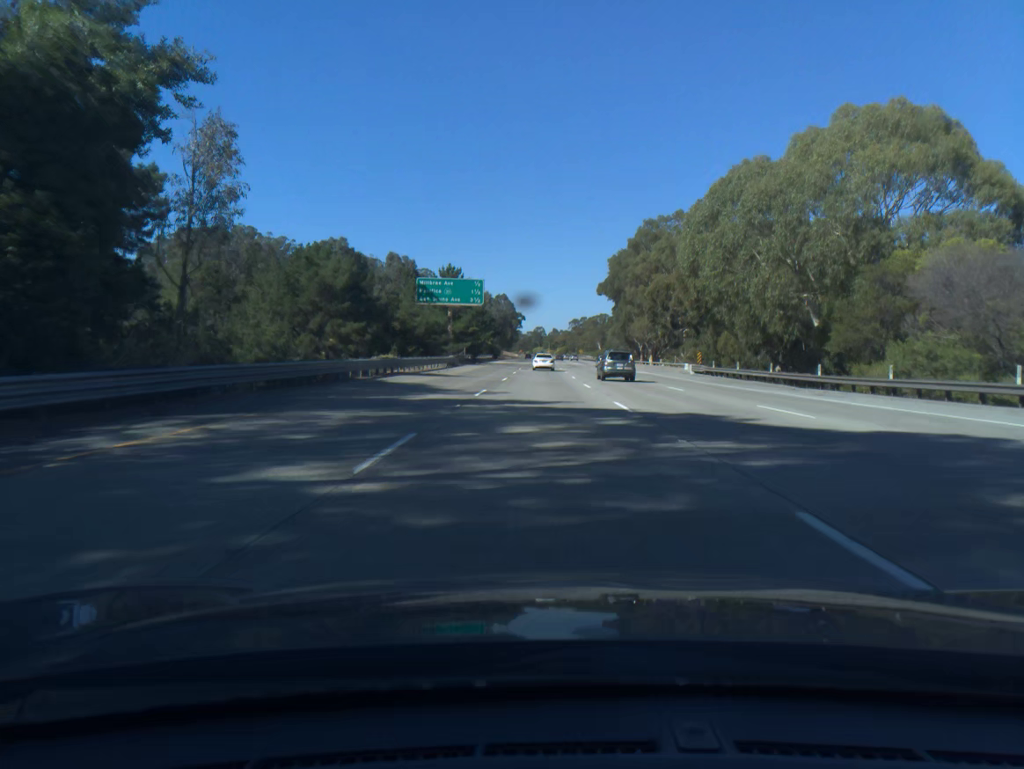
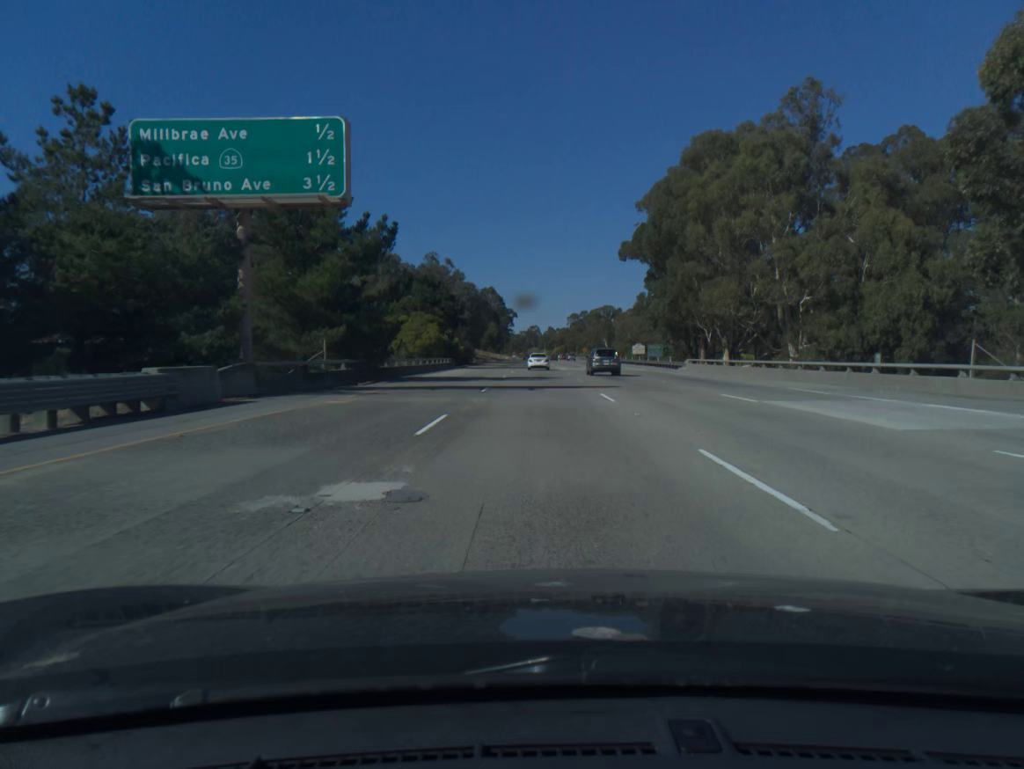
(-0.1, +54.6) m; 0°
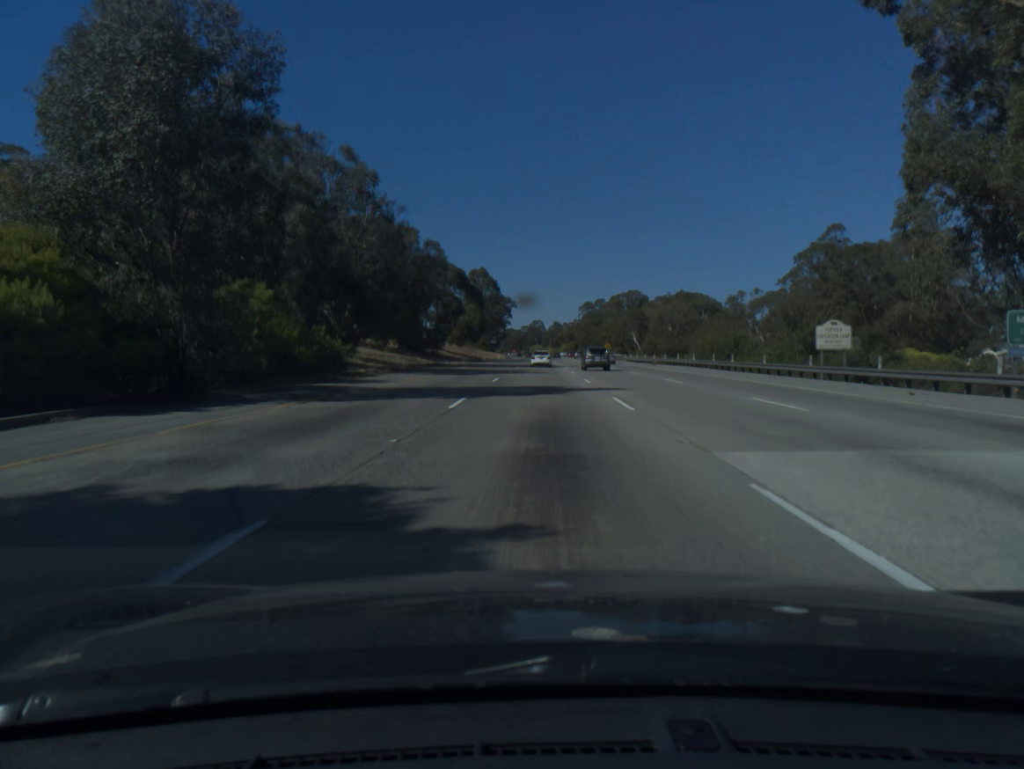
(-0.2, +75.9) m; 0°
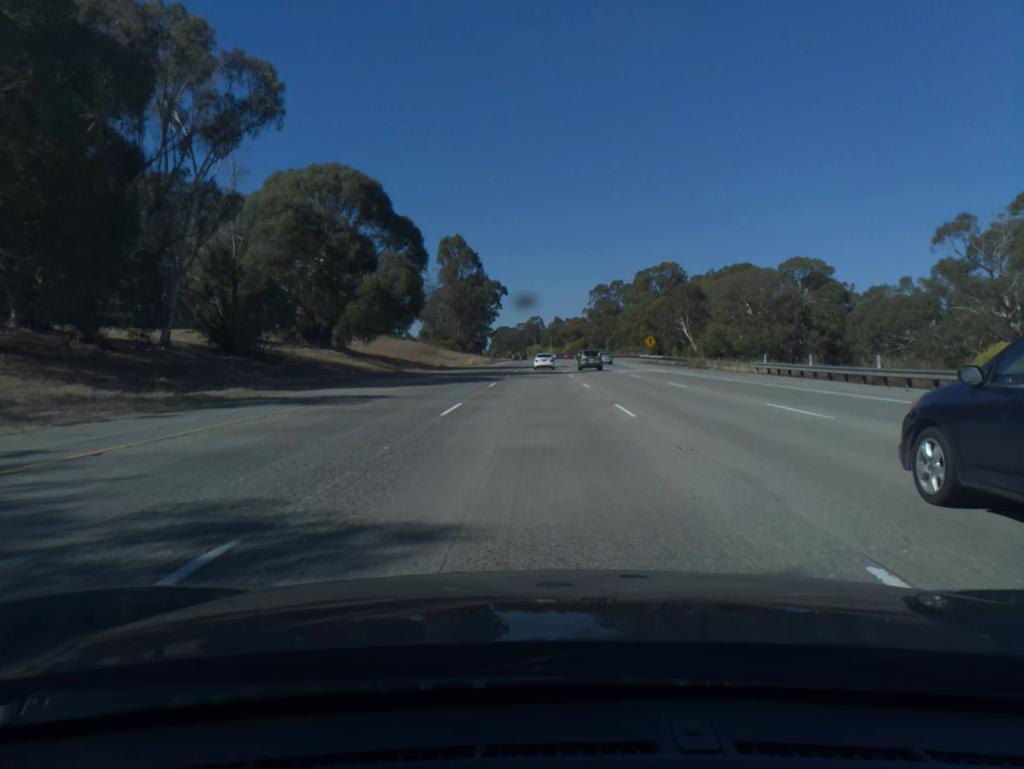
(+0.3, +74.3) m; 0°
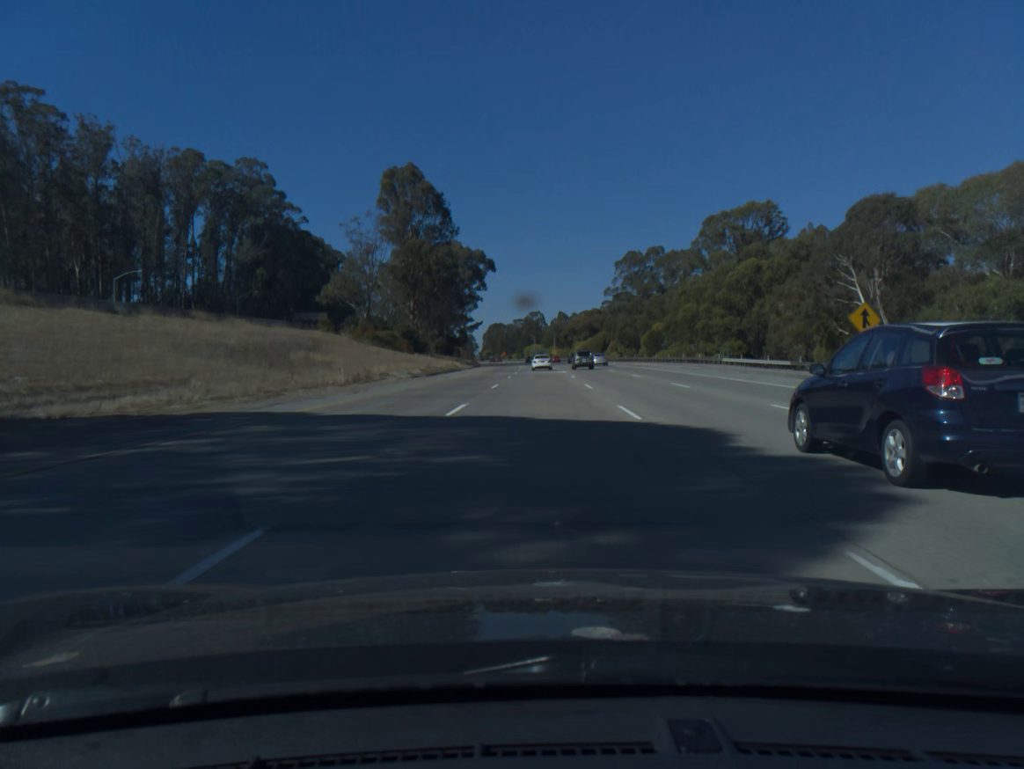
(-0.2, +73.2) m; 0°
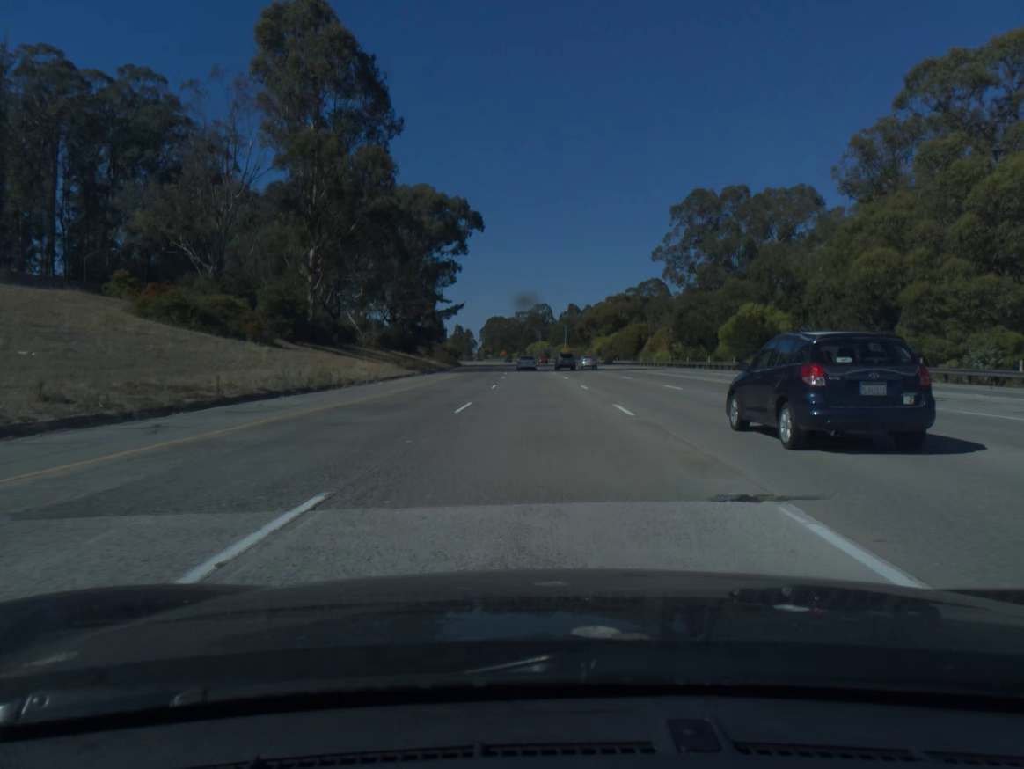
(0.0, +57.0) m; 0°
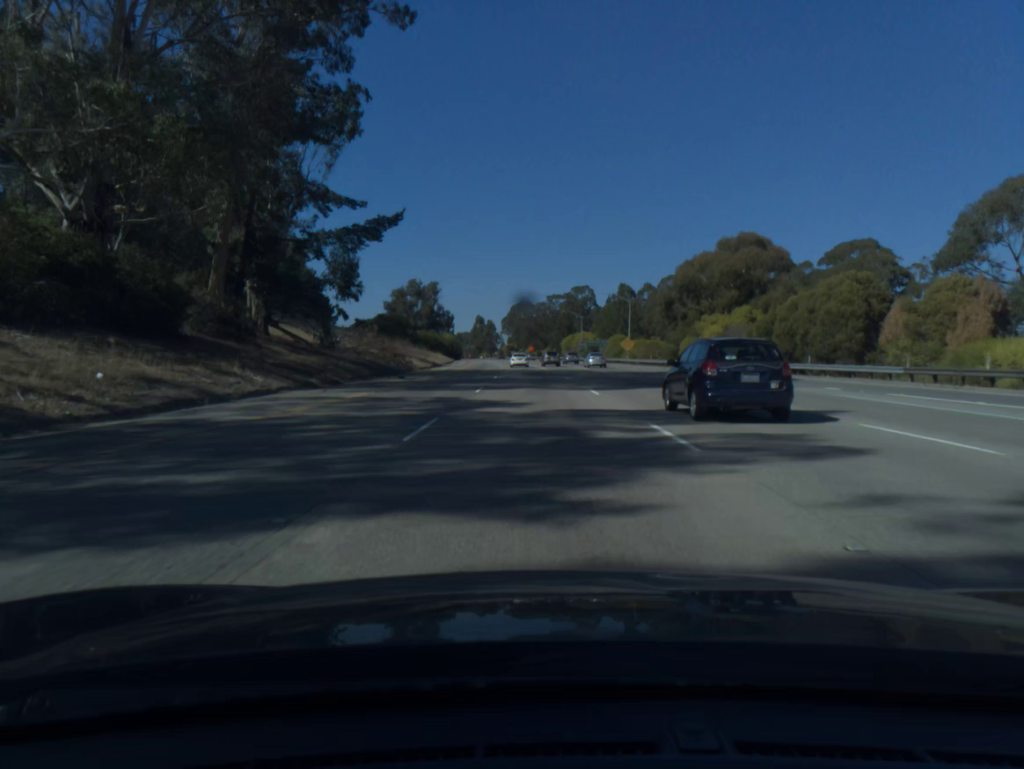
(-1.5, +79.7) m; -2°
